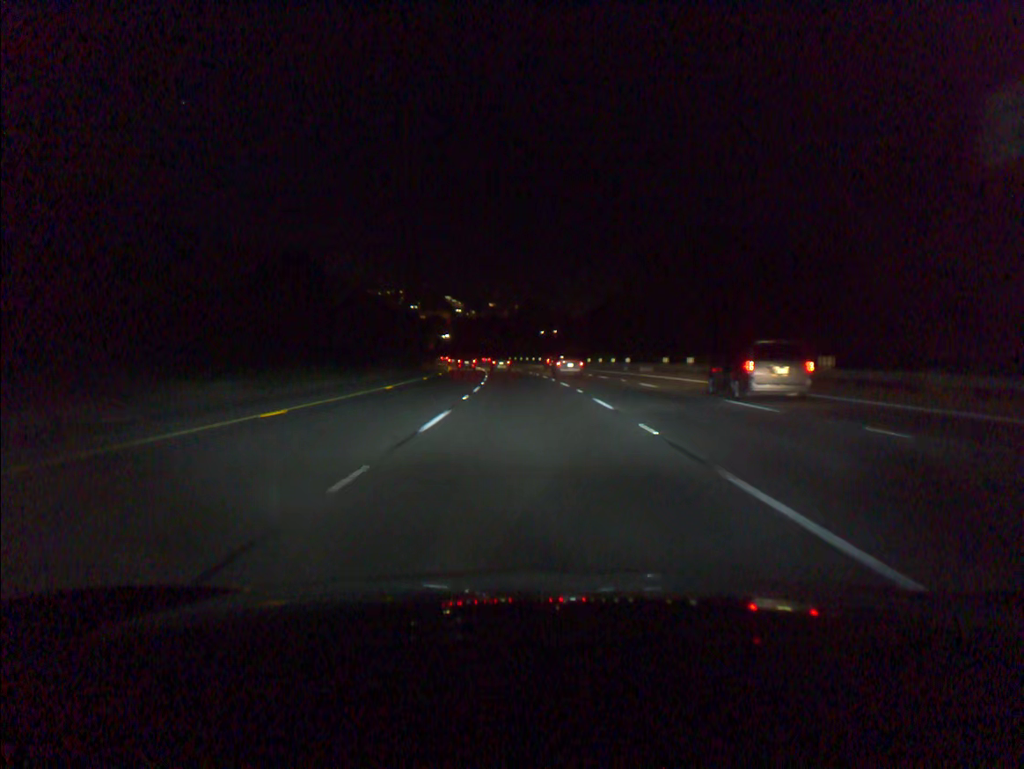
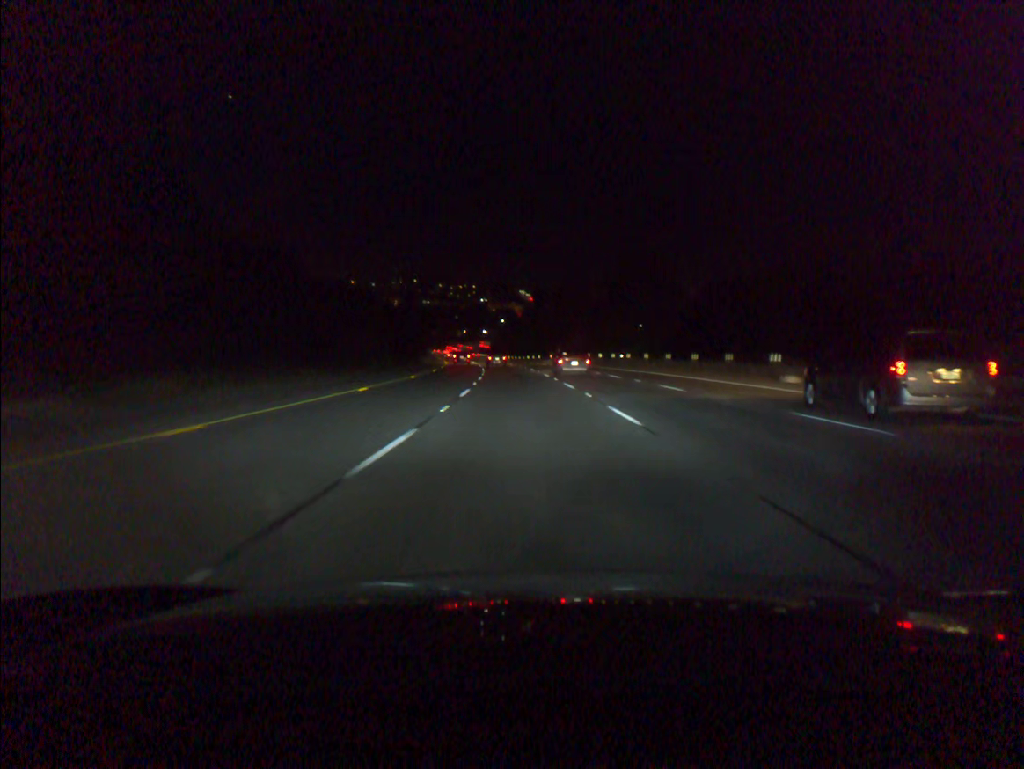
(-4.4, +92.2) m; -5°
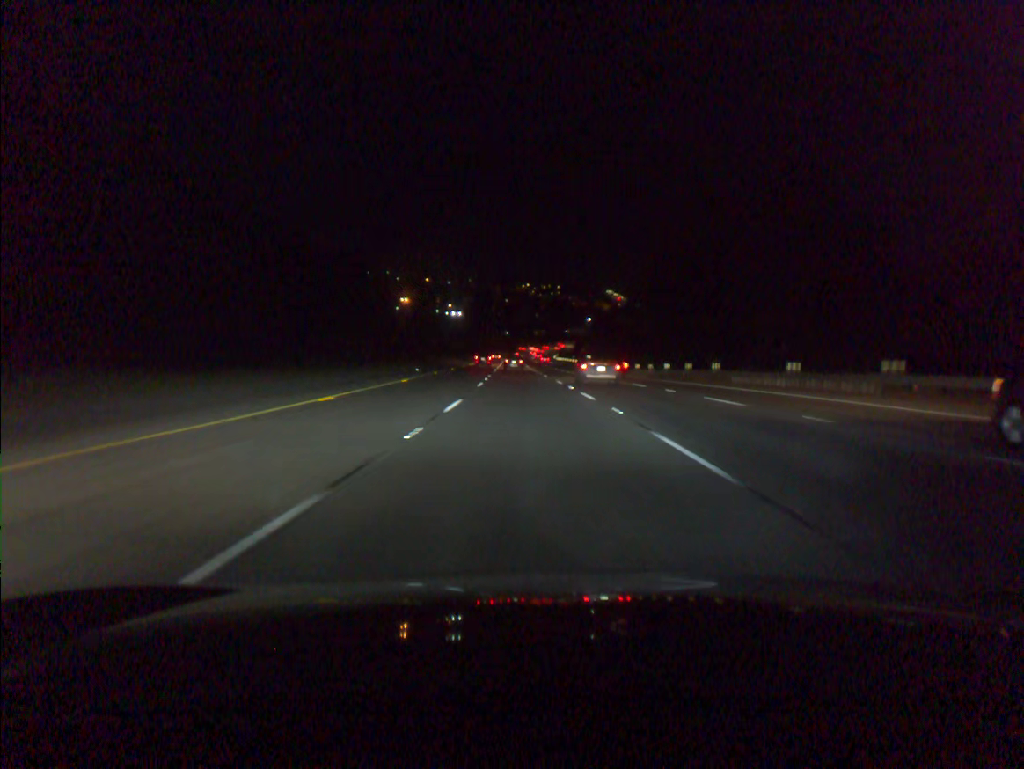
(-4.9, +93.4) m; -6°
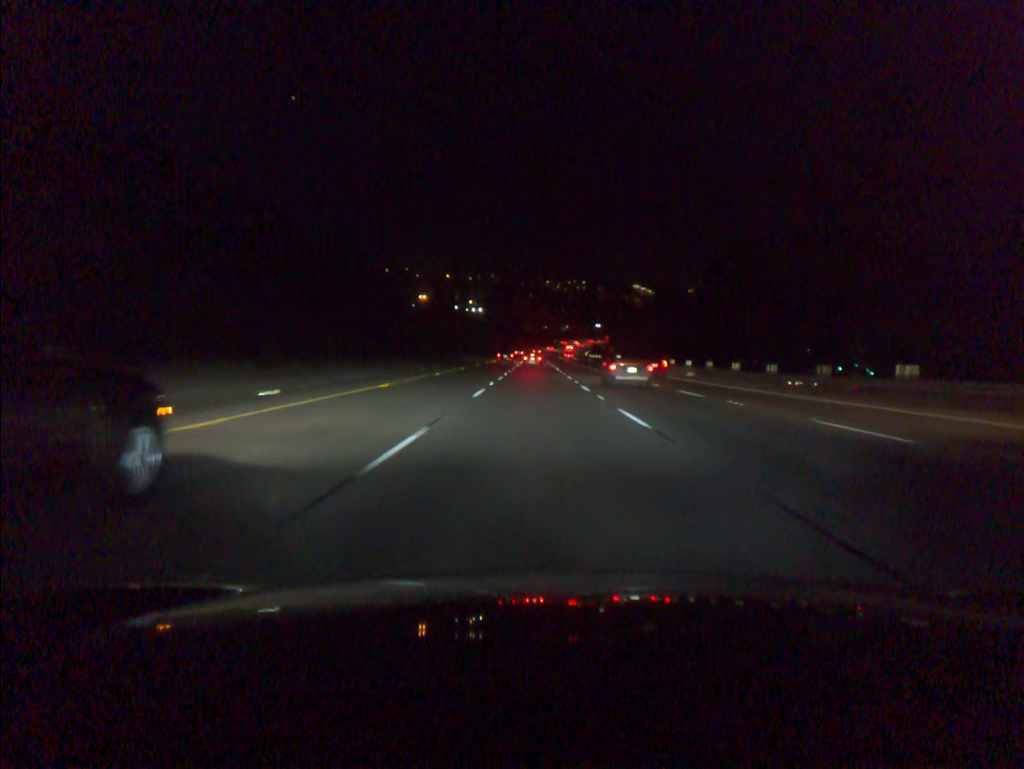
(-0.7, +37.8) m; -2°
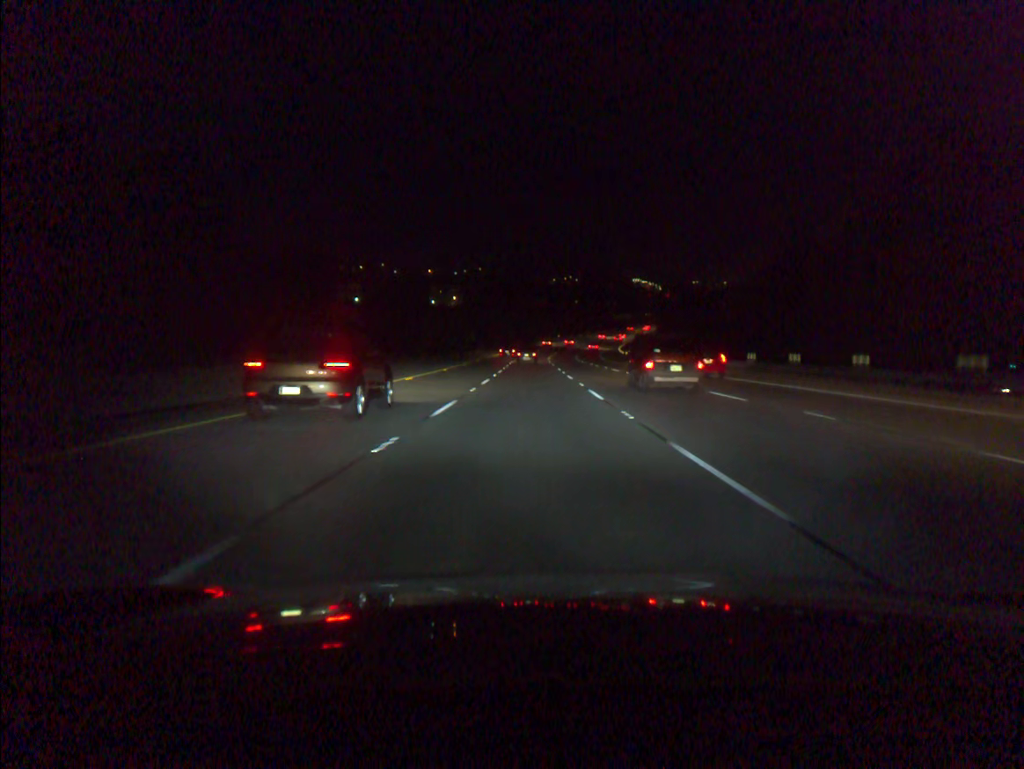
(+0.2, +95.2) m; 0°
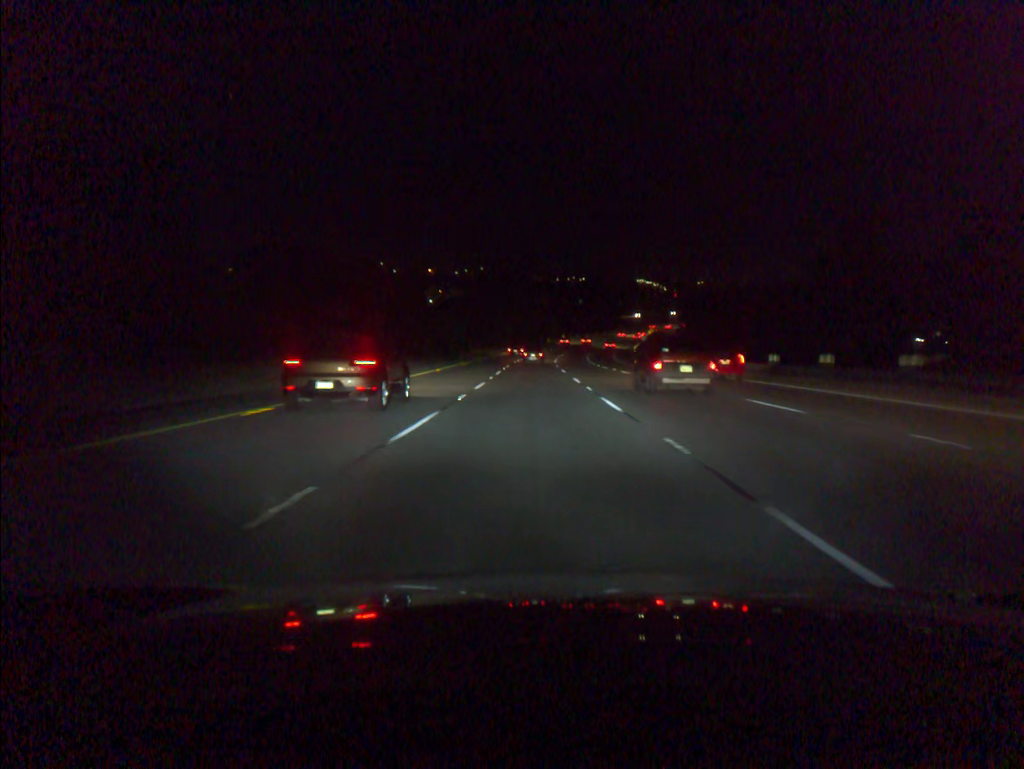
(0.0, +18.9) m; 0°
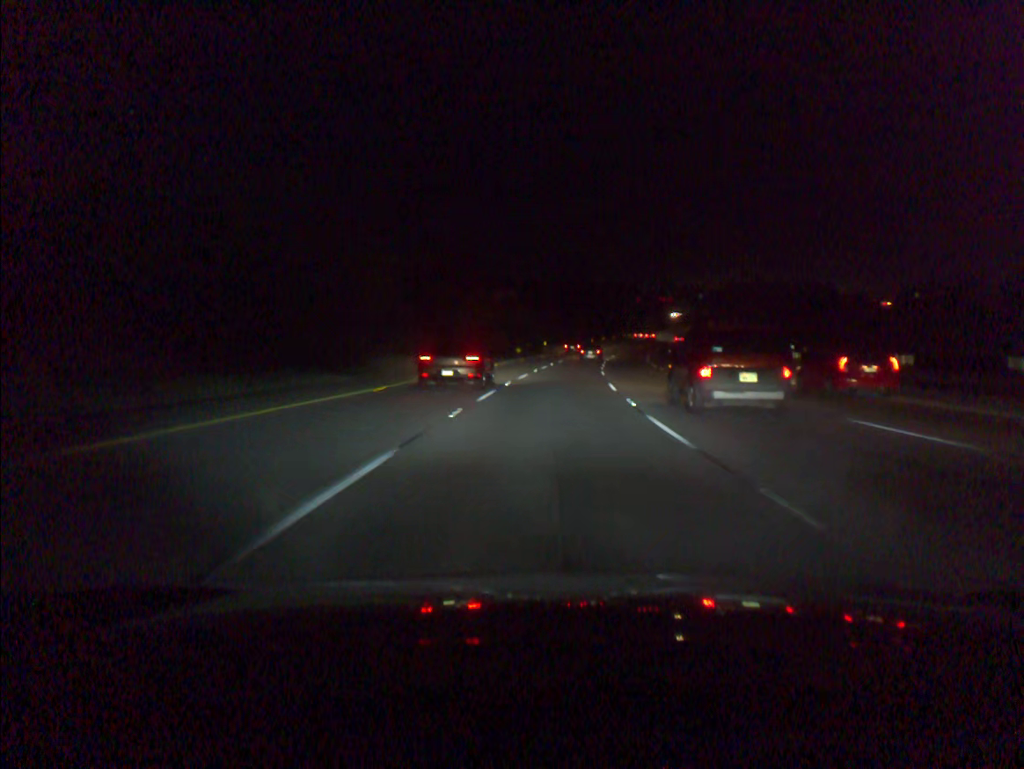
(+0.6, +93.4) m; +3°
